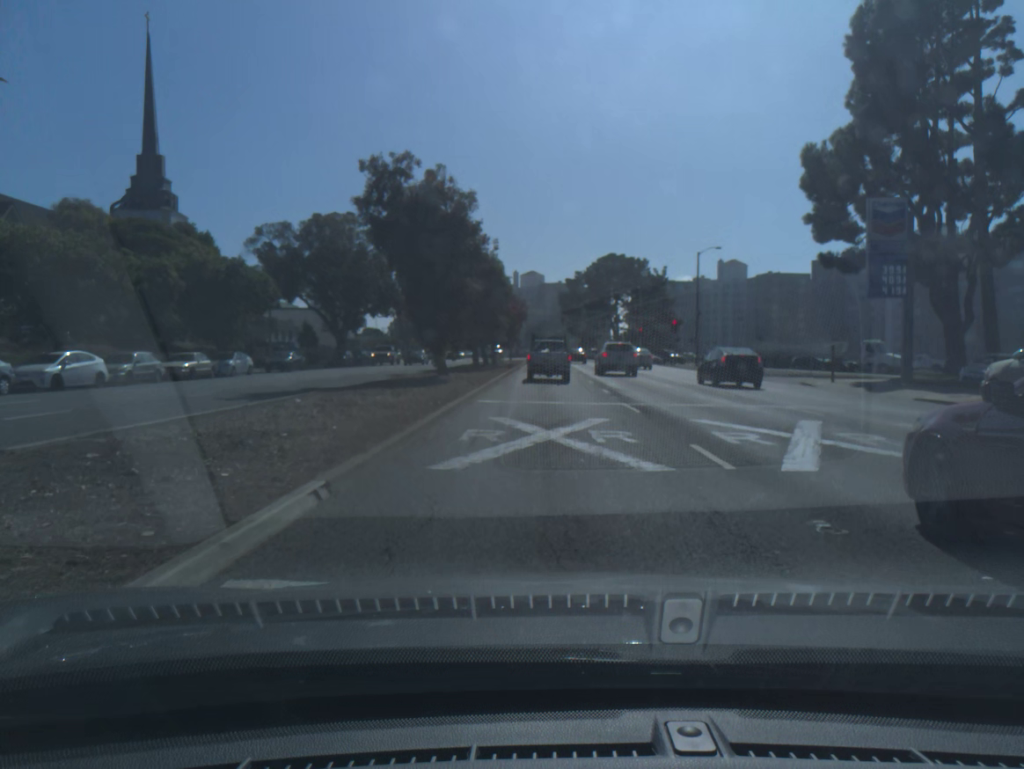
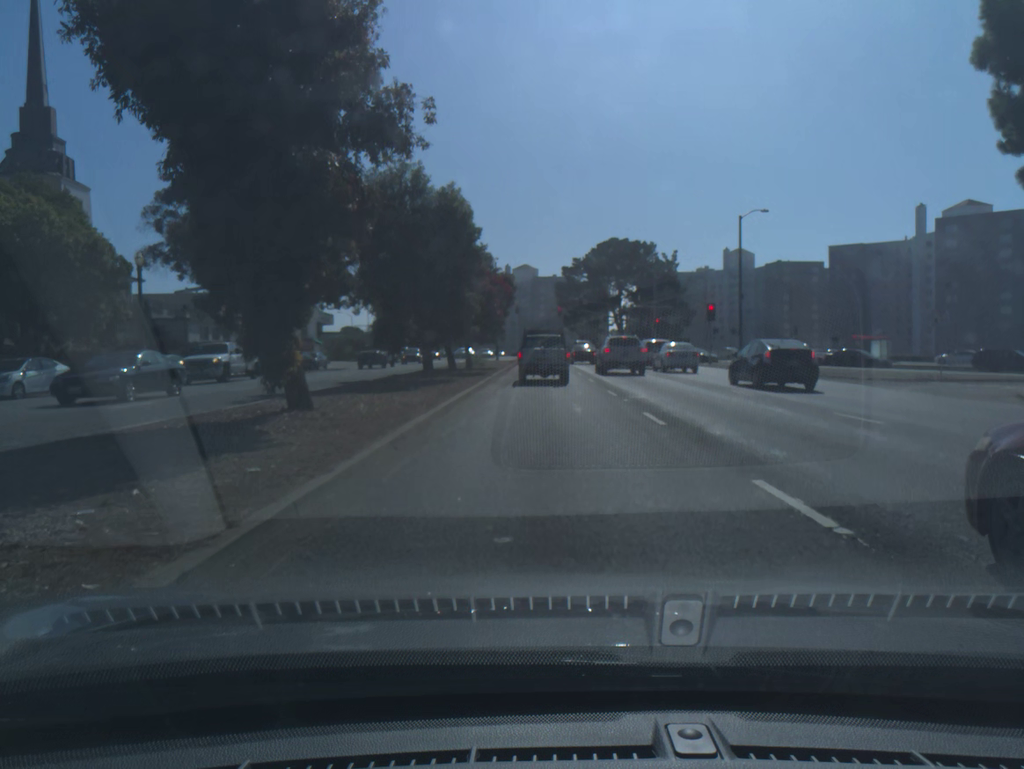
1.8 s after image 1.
(+0.1, +18.6) m; +1°
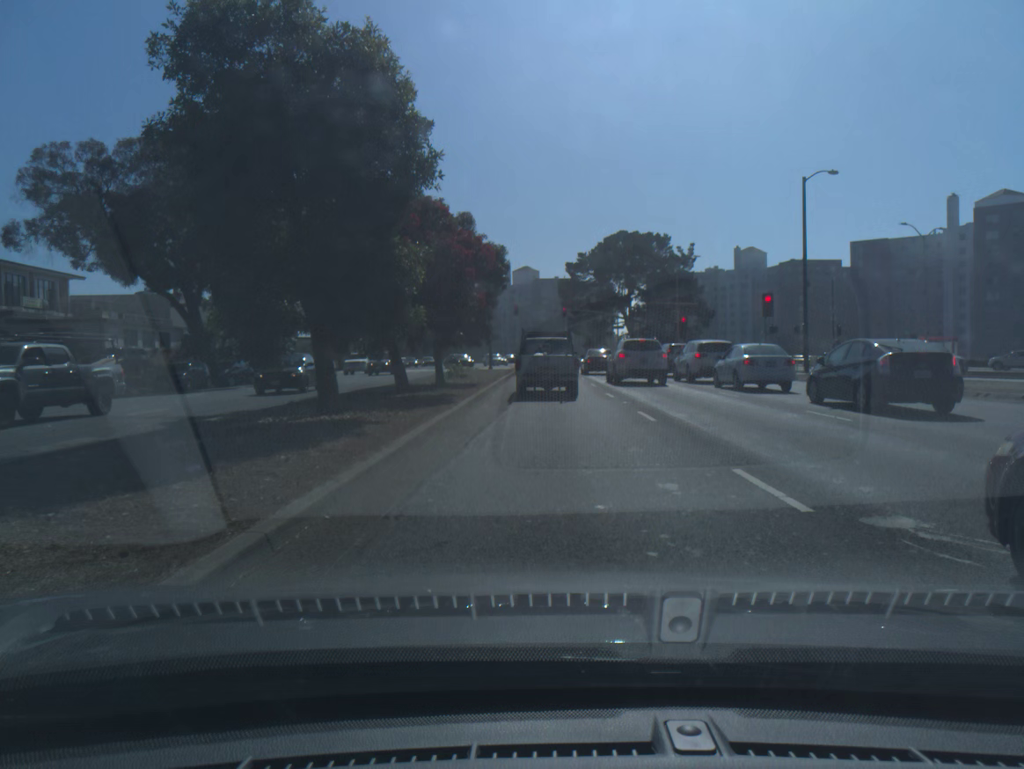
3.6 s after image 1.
(0.0, +14.2) m; 0°
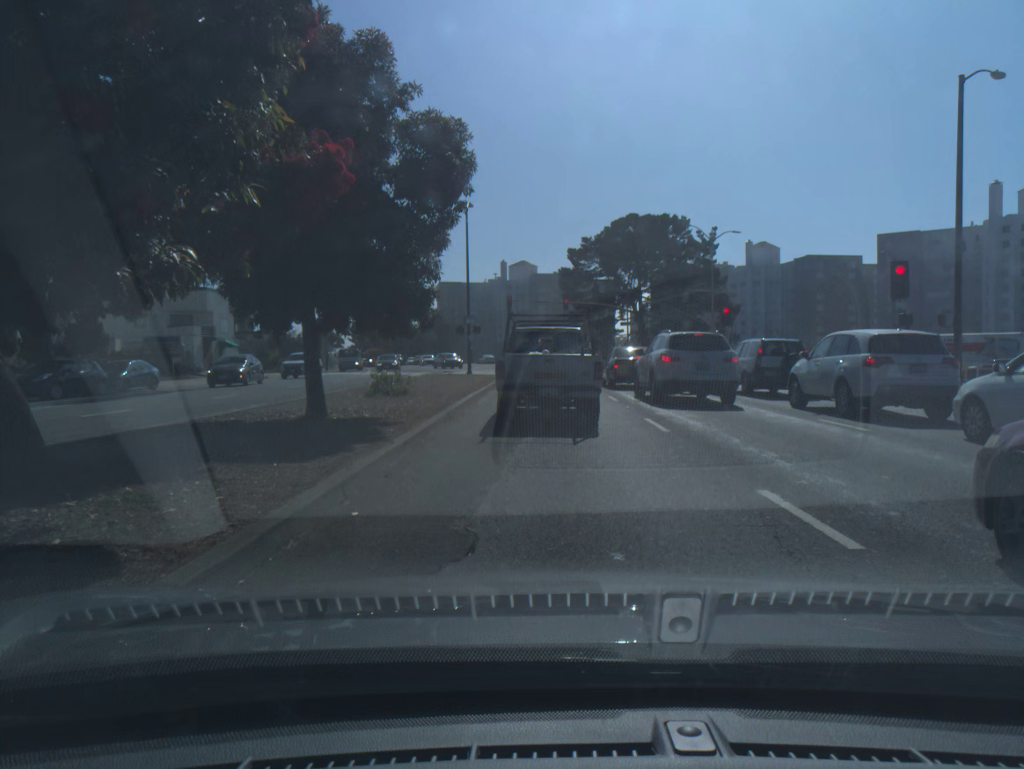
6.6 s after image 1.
(0.0, +16.5) m; 0°
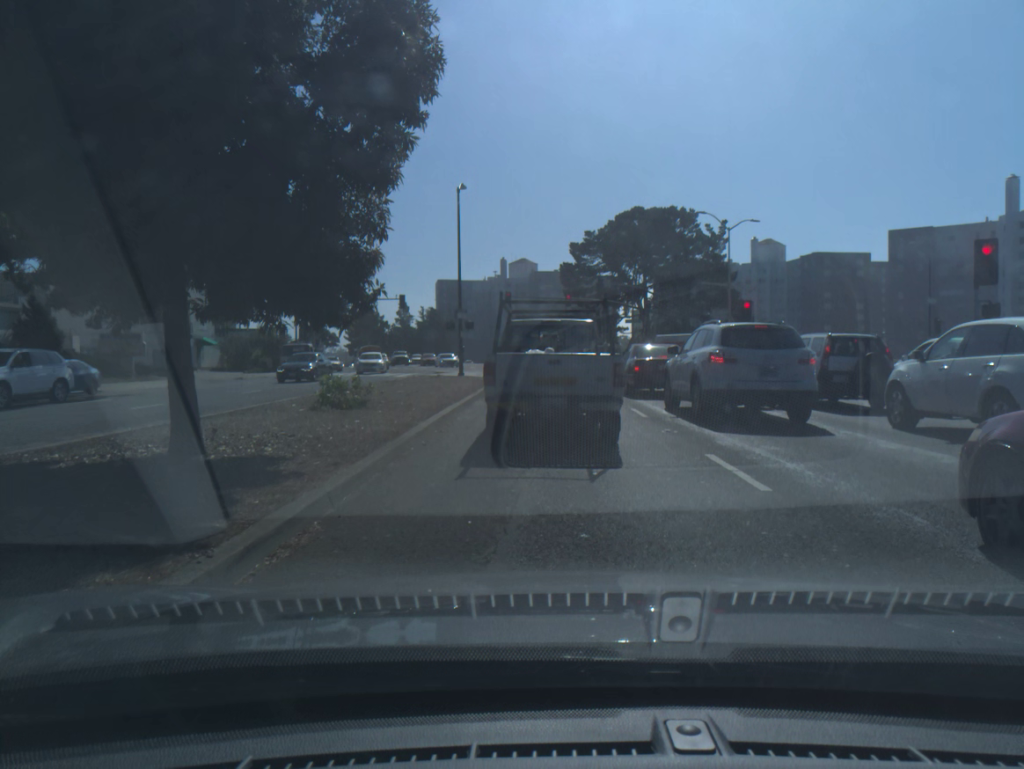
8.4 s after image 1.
(0.0, +5.3) m; 0°
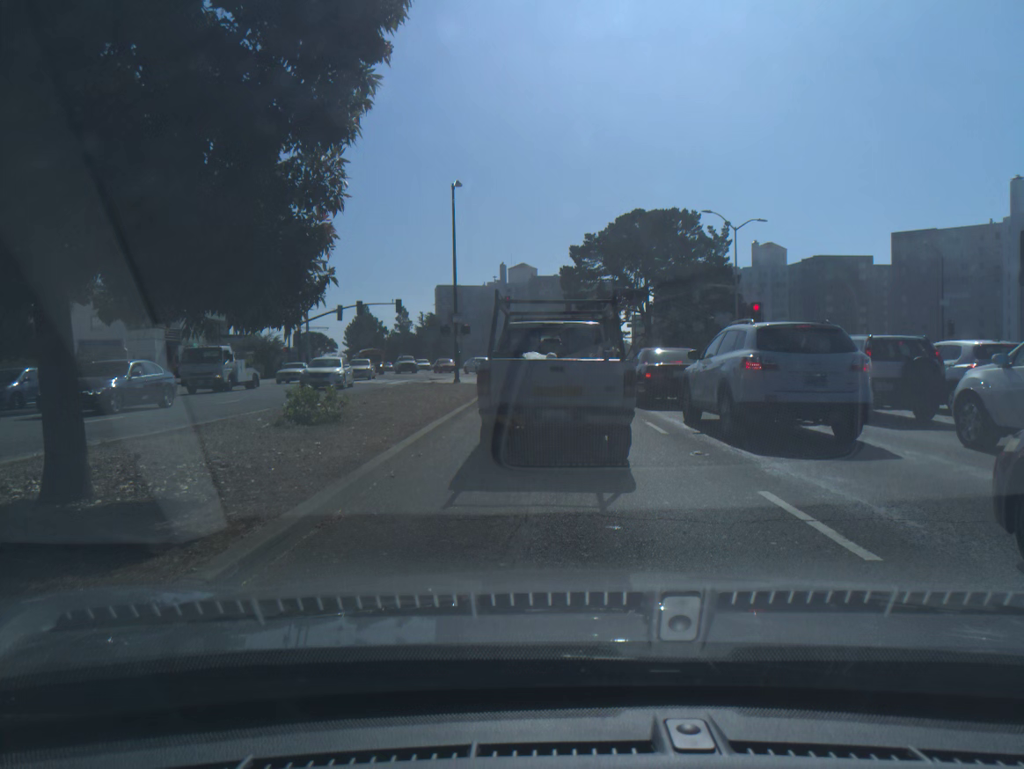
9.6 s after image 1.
(0.0, +2.2) m; 0°
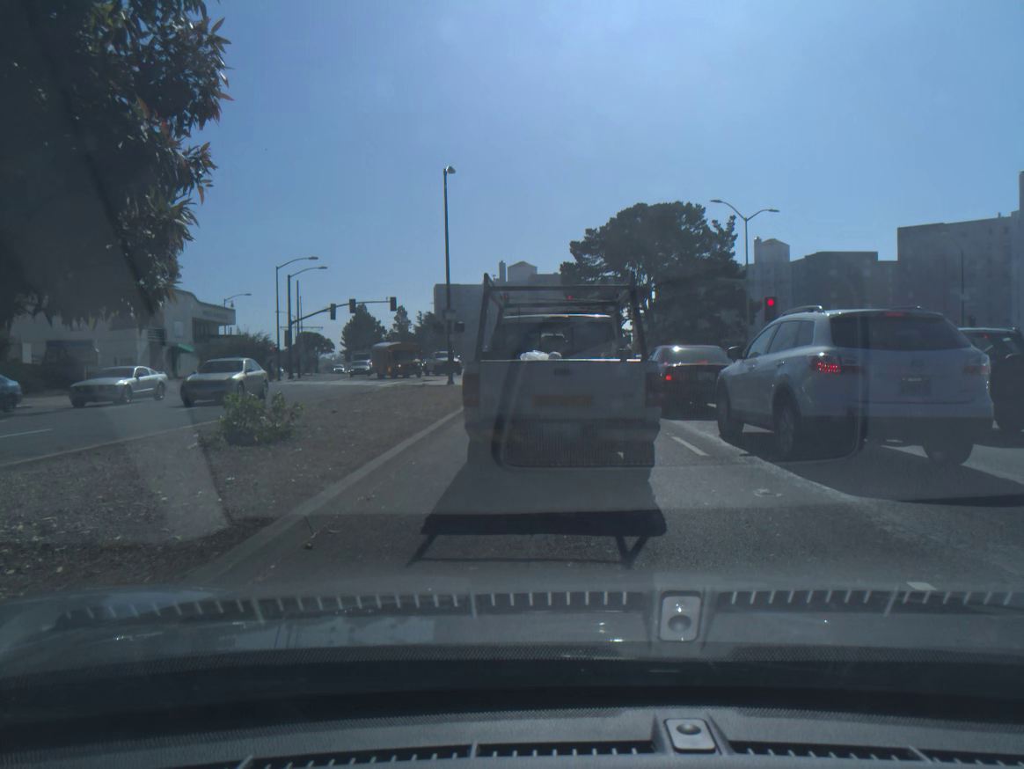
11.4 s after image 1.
(0.0, +2.9) m; -1°
